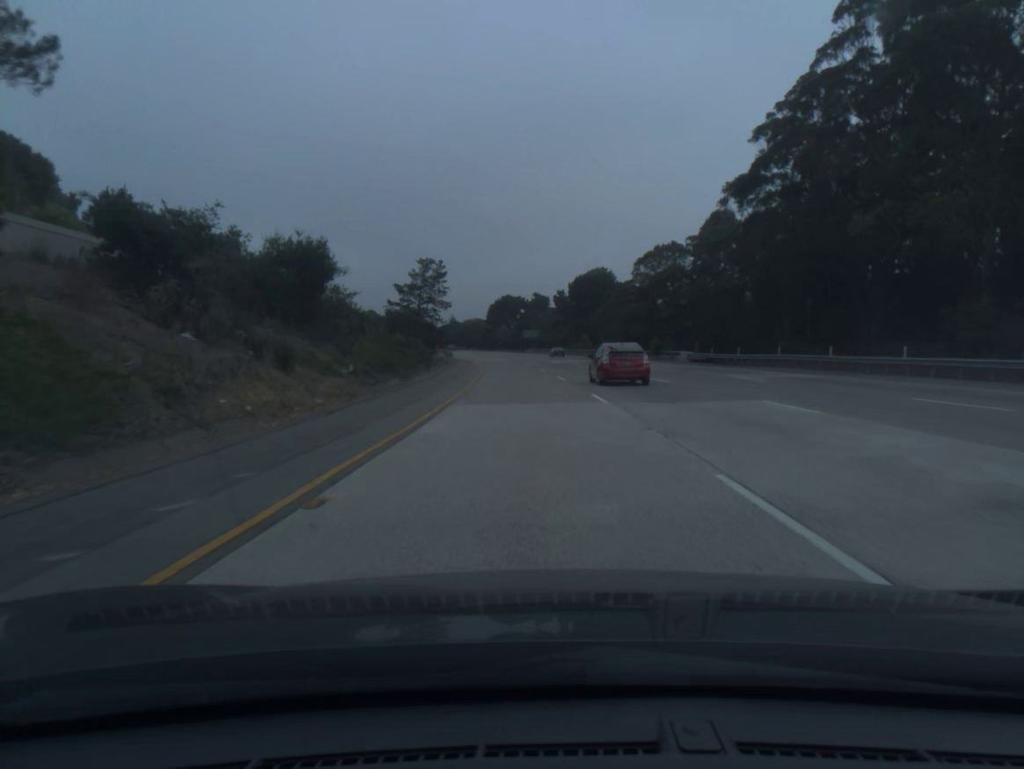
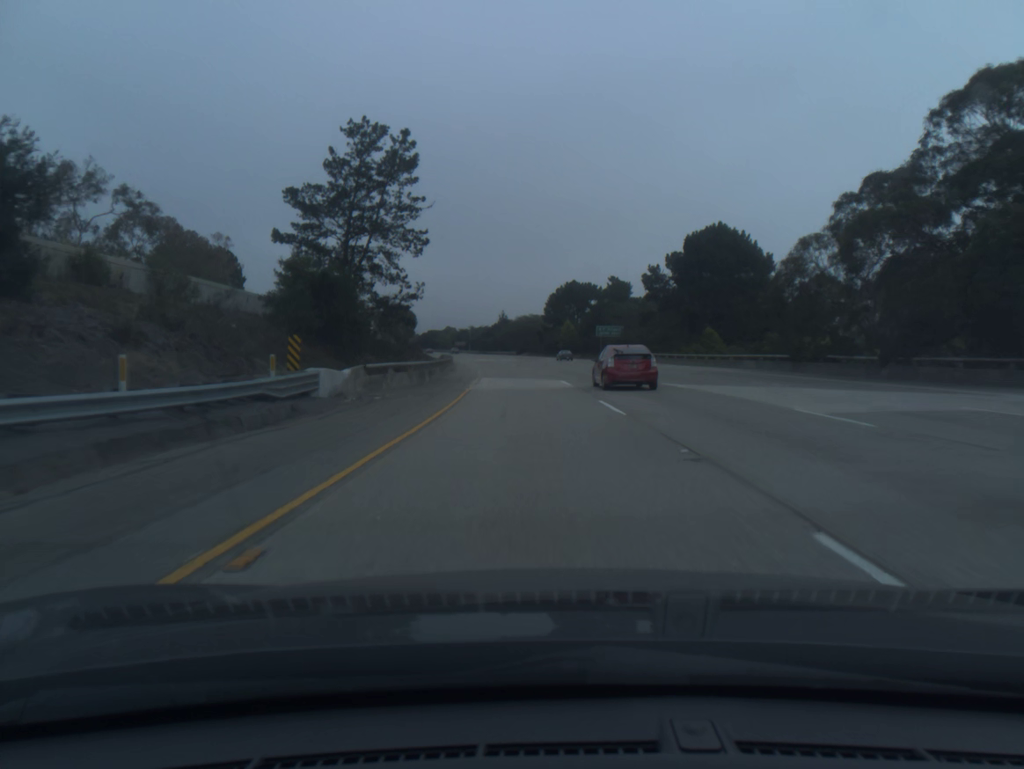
(-2.5, +60.1) m; -5°
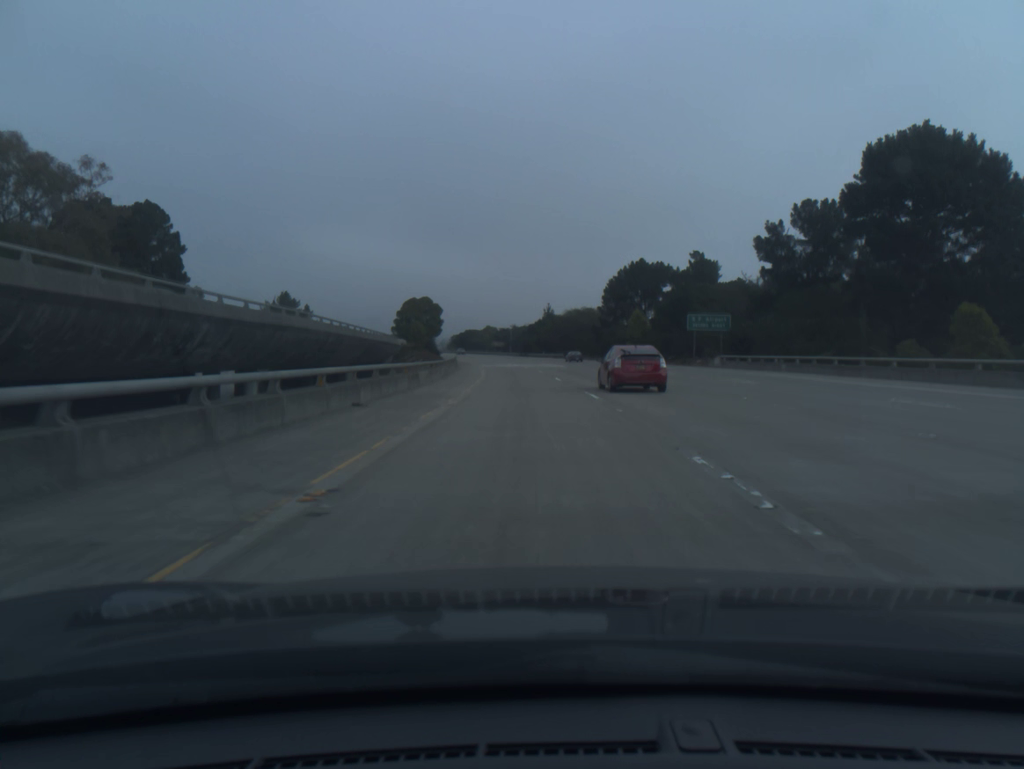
(-1.2, +40.0) m; -4°
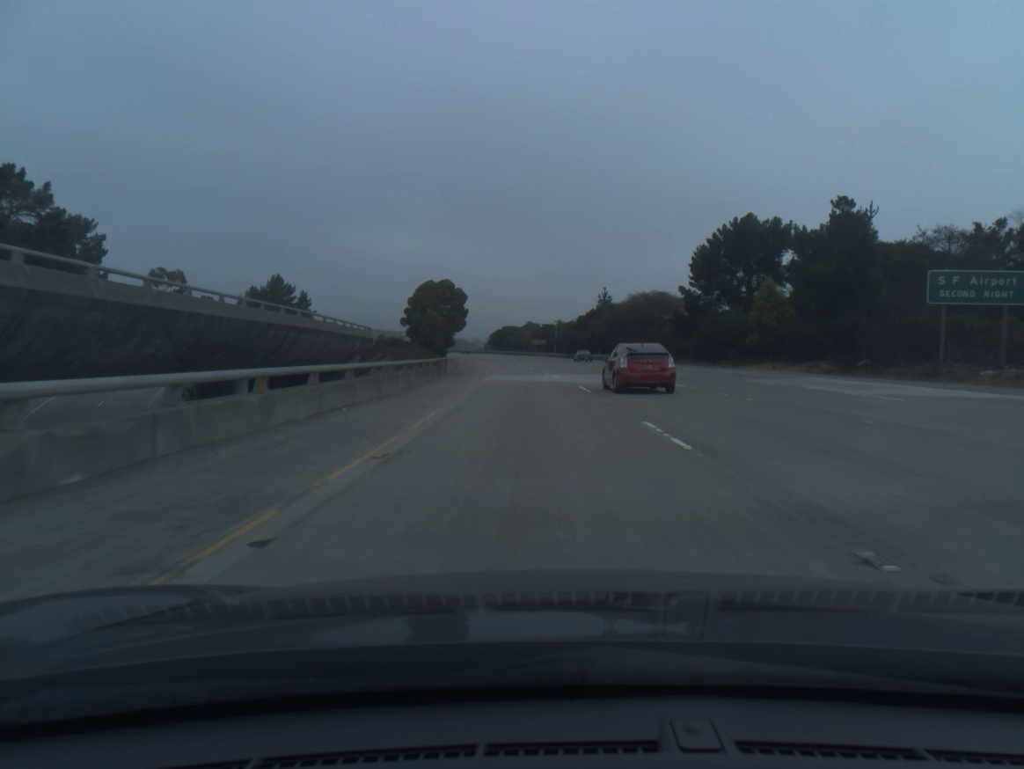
(-1.2, +40.1) m; -3°
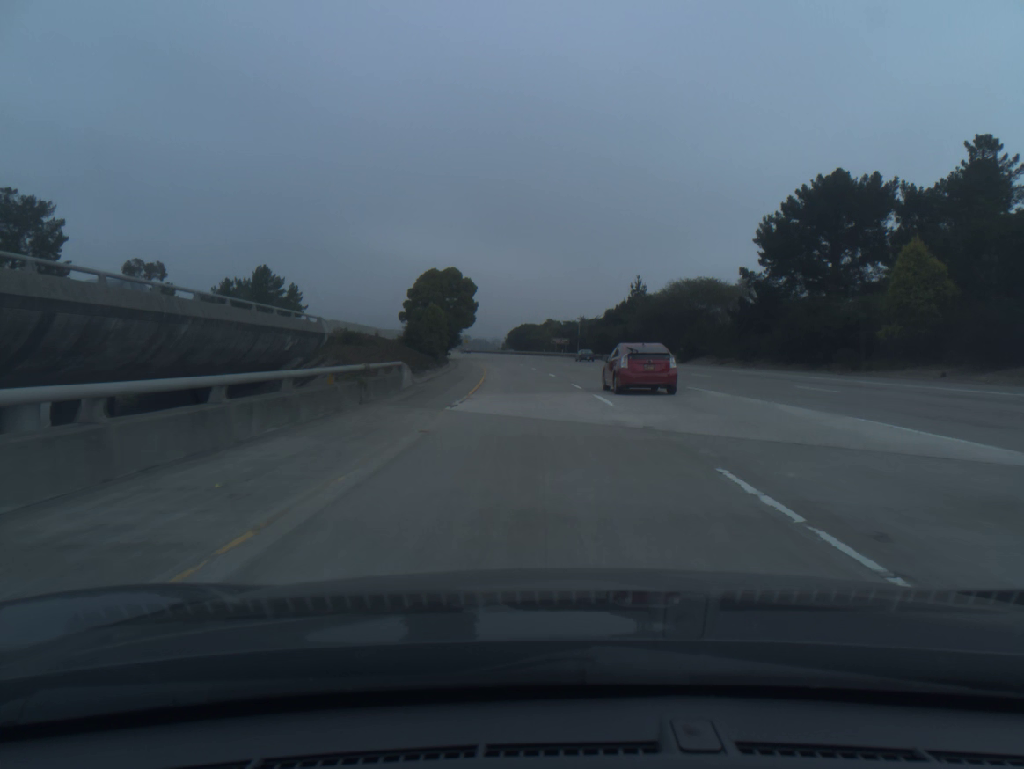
(-0.2, +20.1) m; -1°
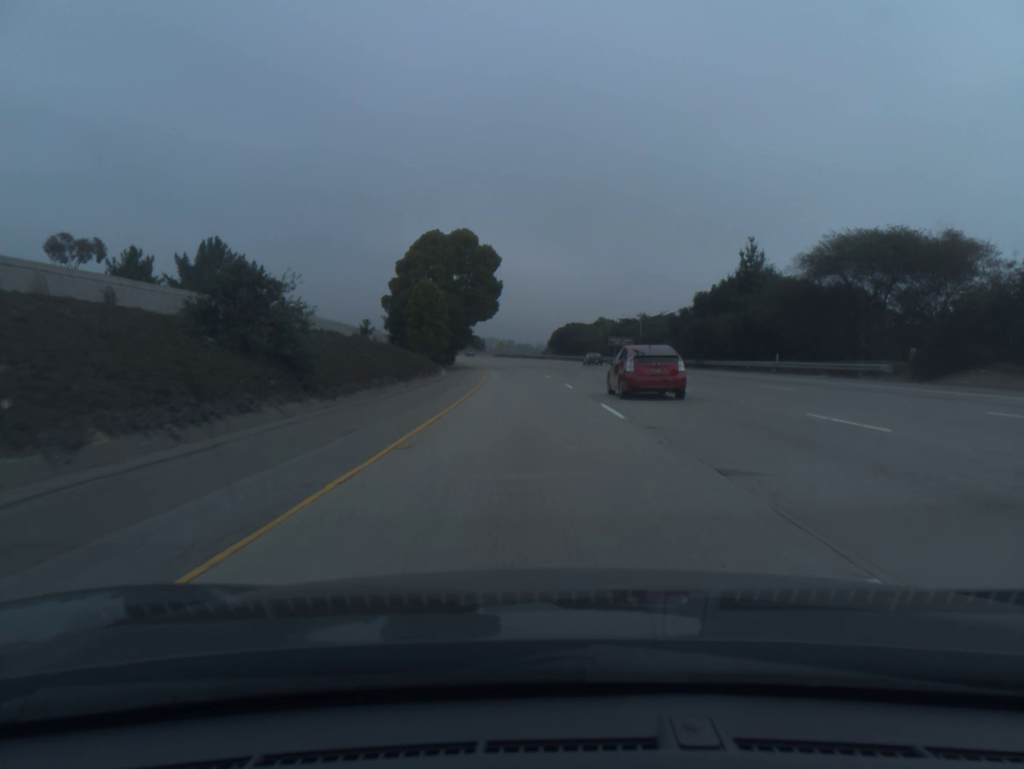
(-1.1, +40.2) m; -3°
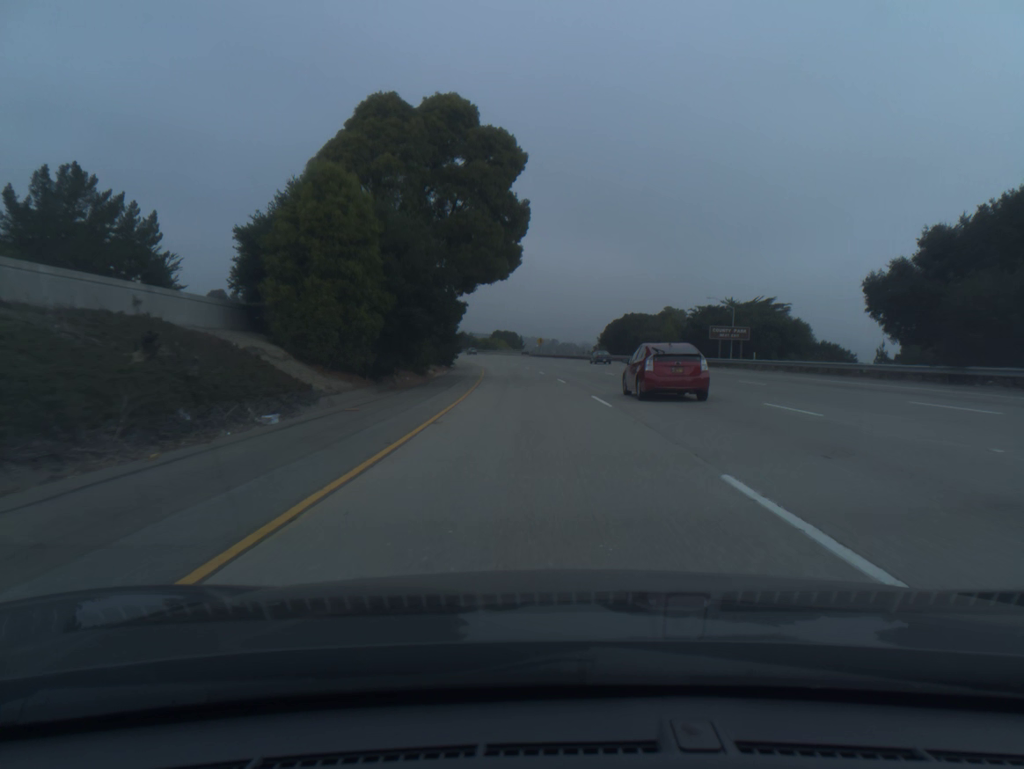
(-1.2, +40.3) m; -3°
